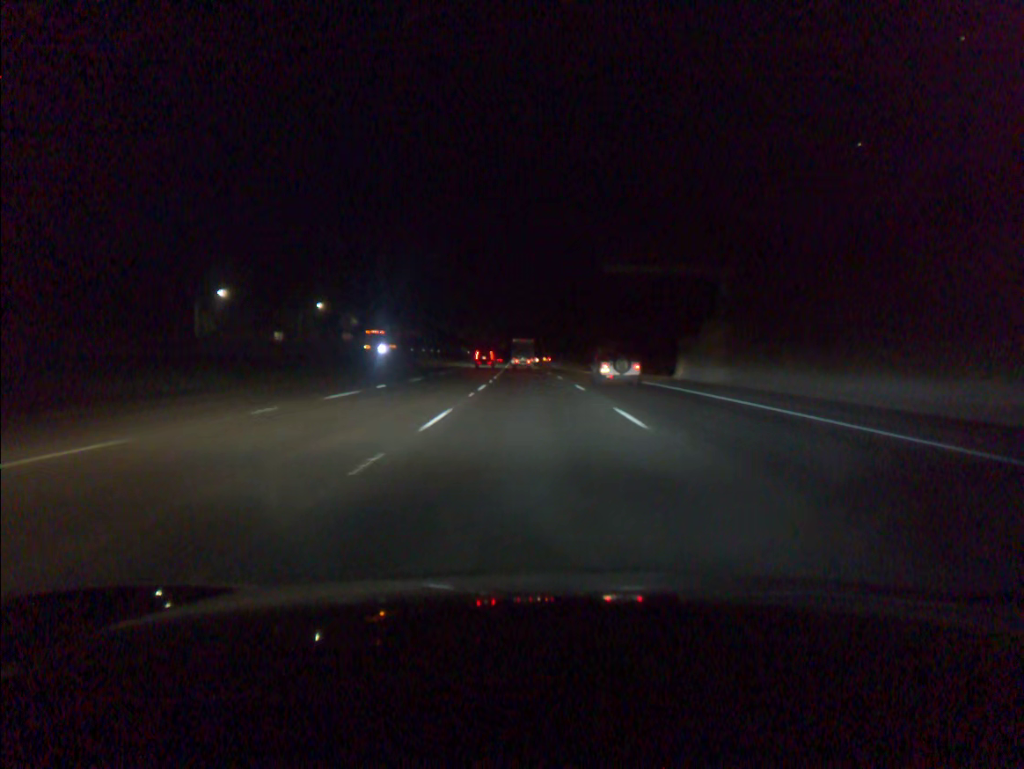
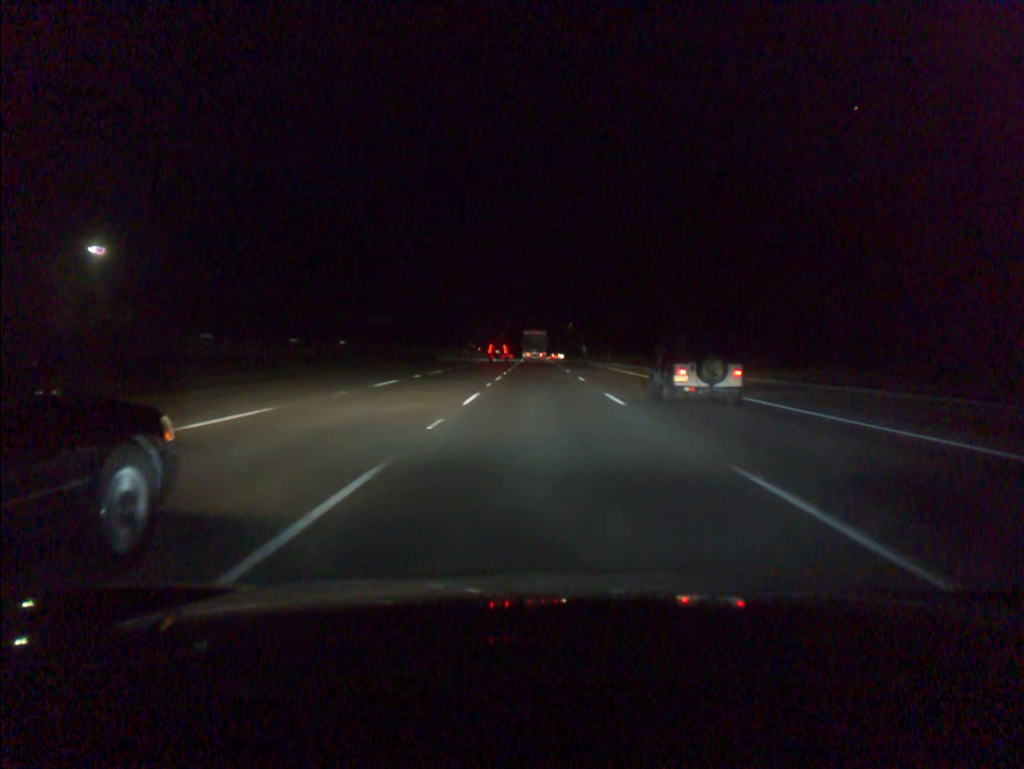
(-2.0, +97.4) m; -1°
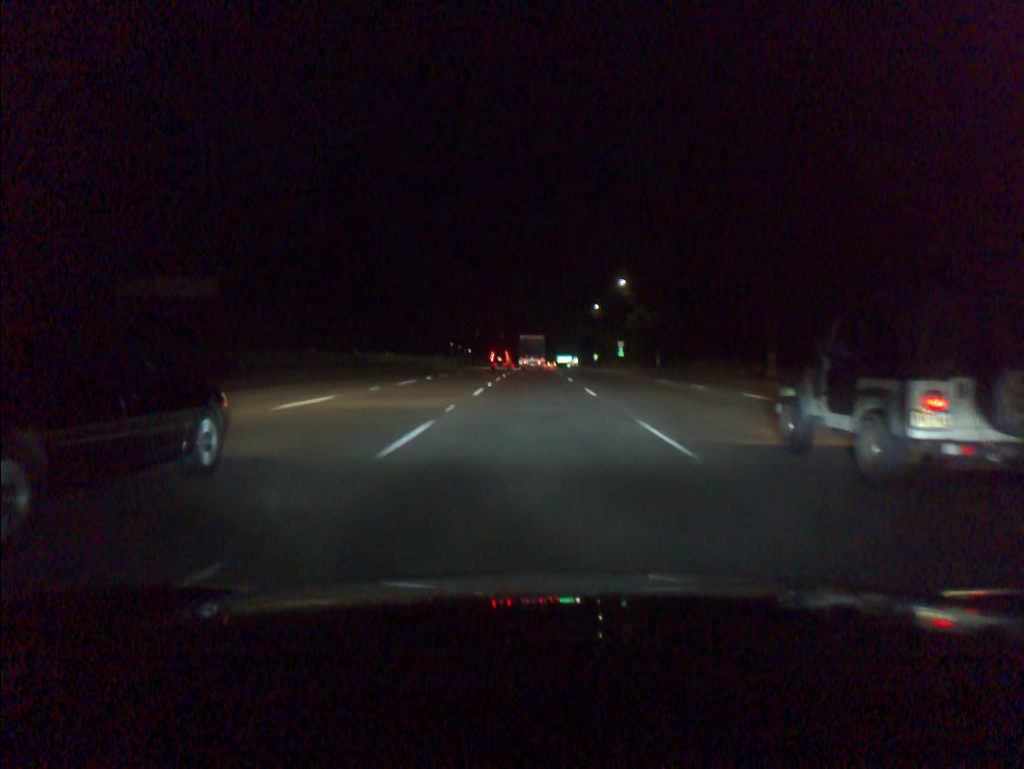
(+0.1, +96.5) m; 0°
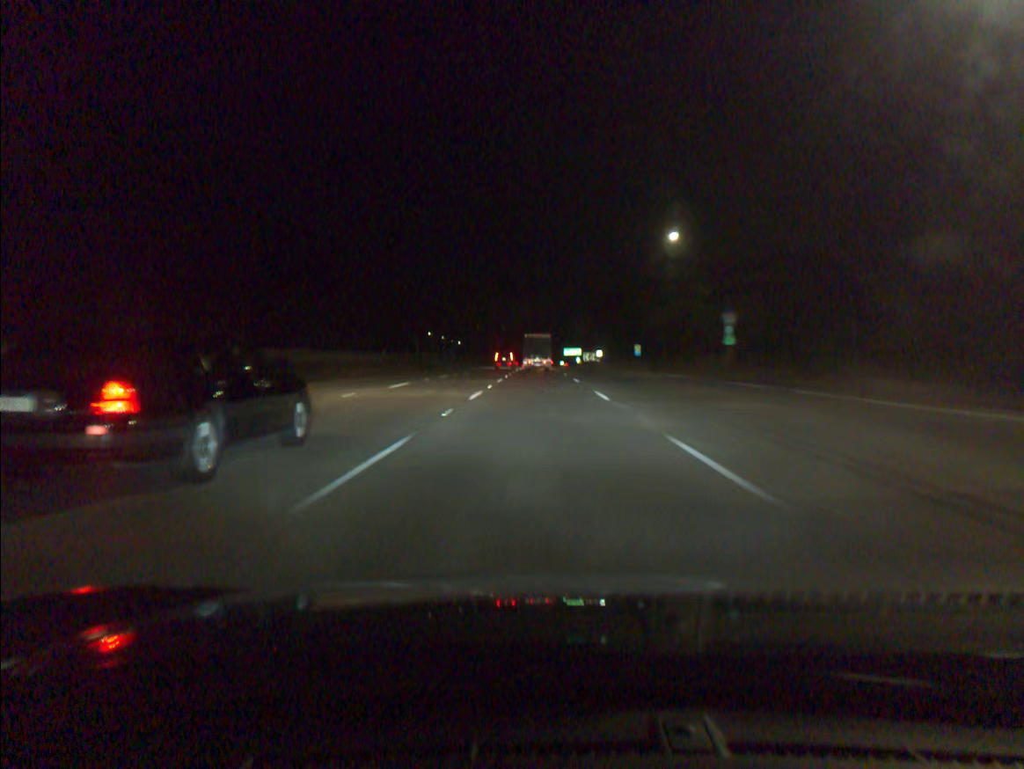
(0.0, +75.9) m; 0°
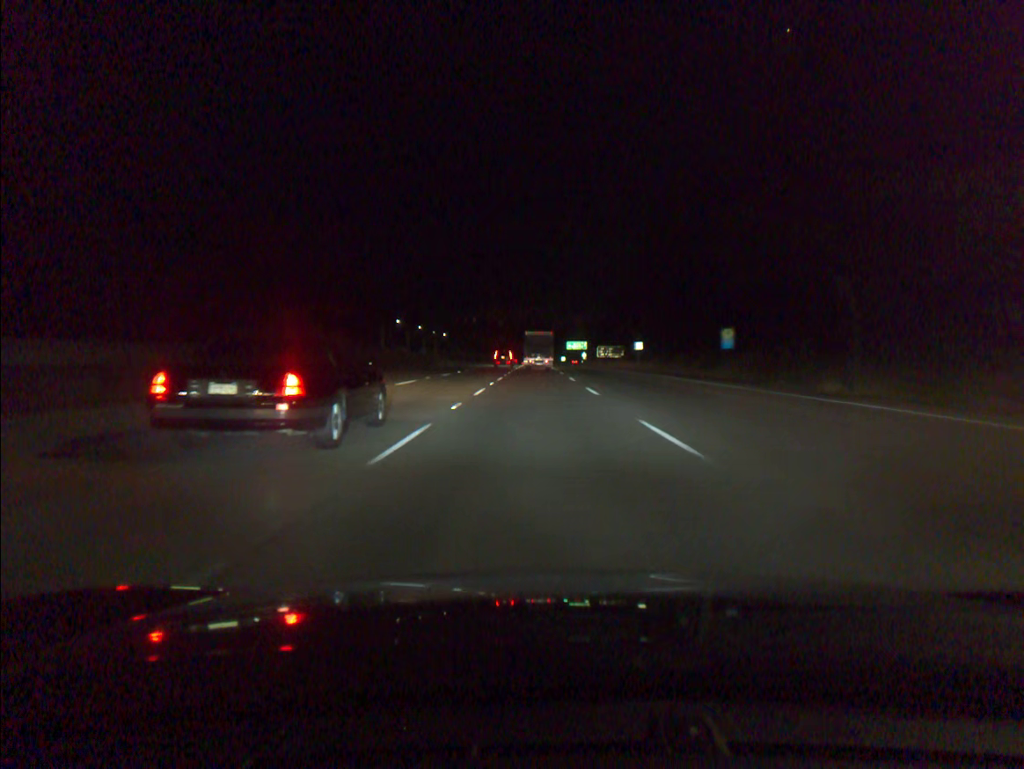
(0.0, +56.2) m; 0°
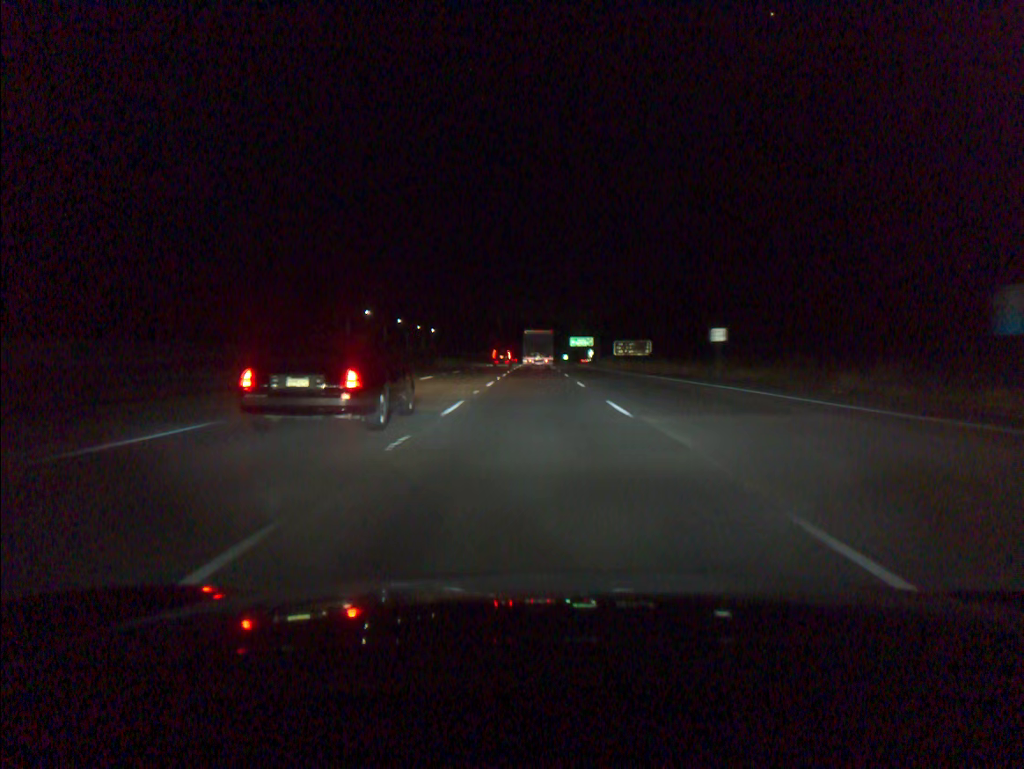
(0.0, +37.1) m; 0°
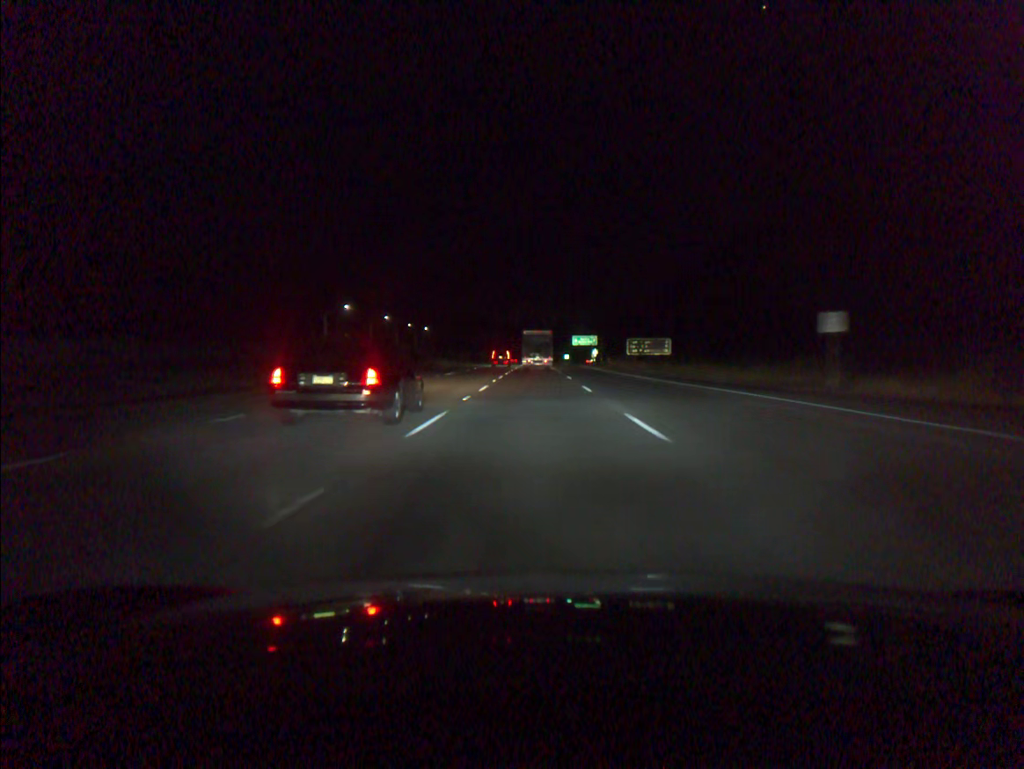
(0.0, +18.5) m; 0°
